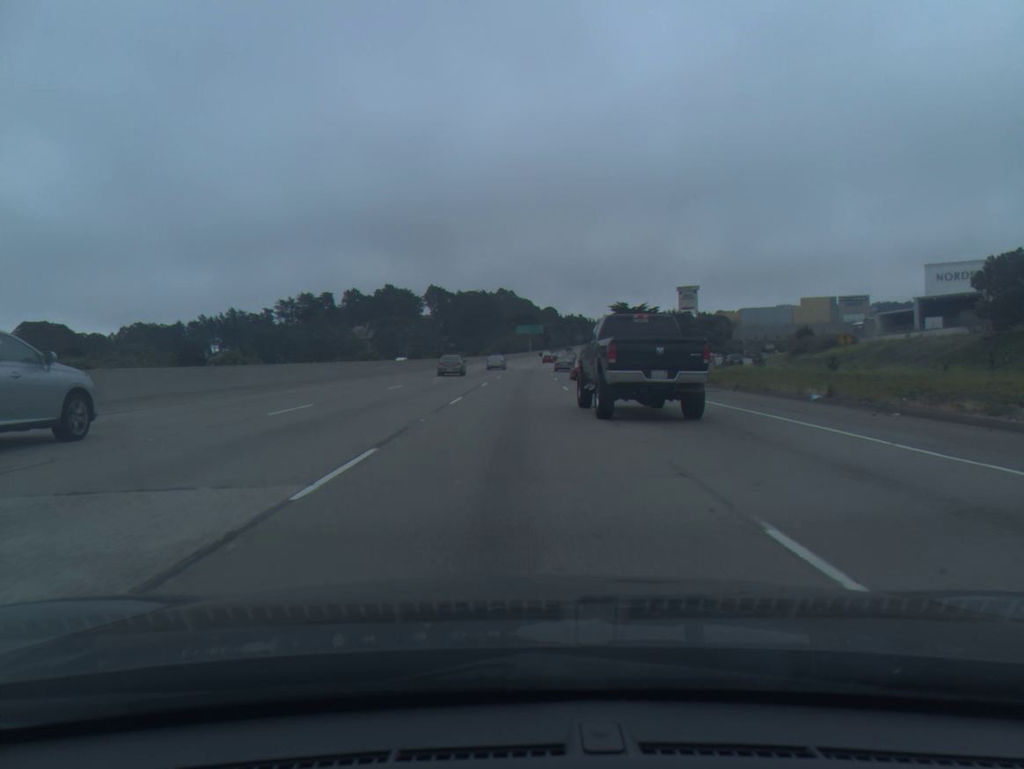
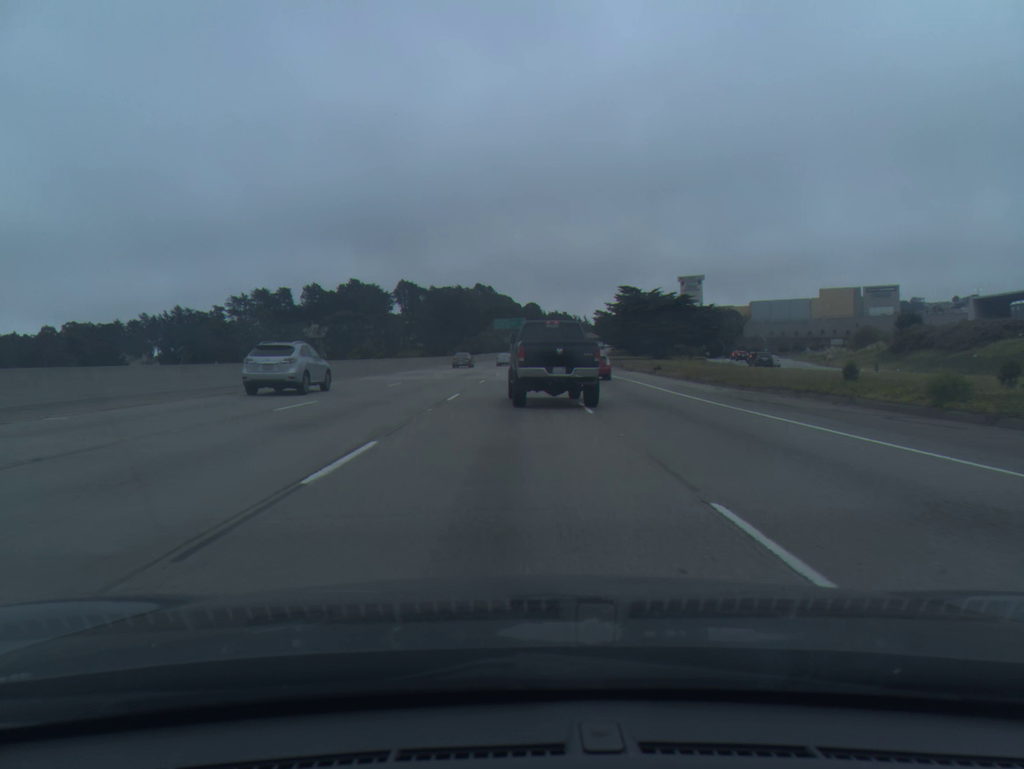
(+0.5, +42.9) m; +1°
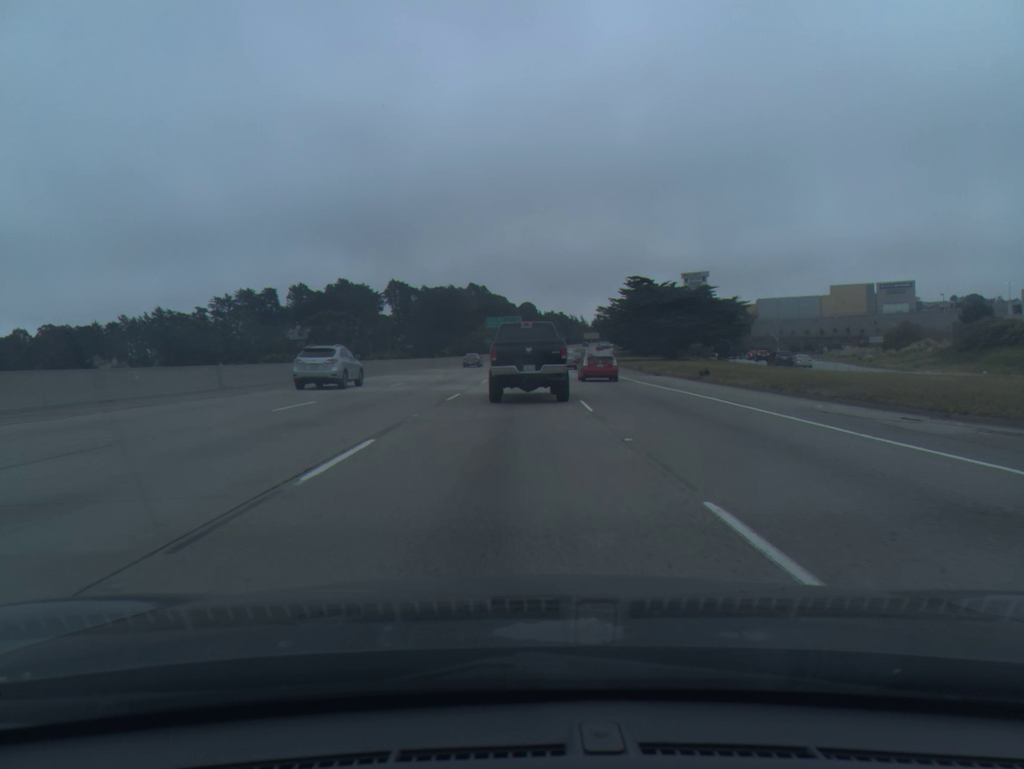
(+0.1, +14.6) m; 0°
